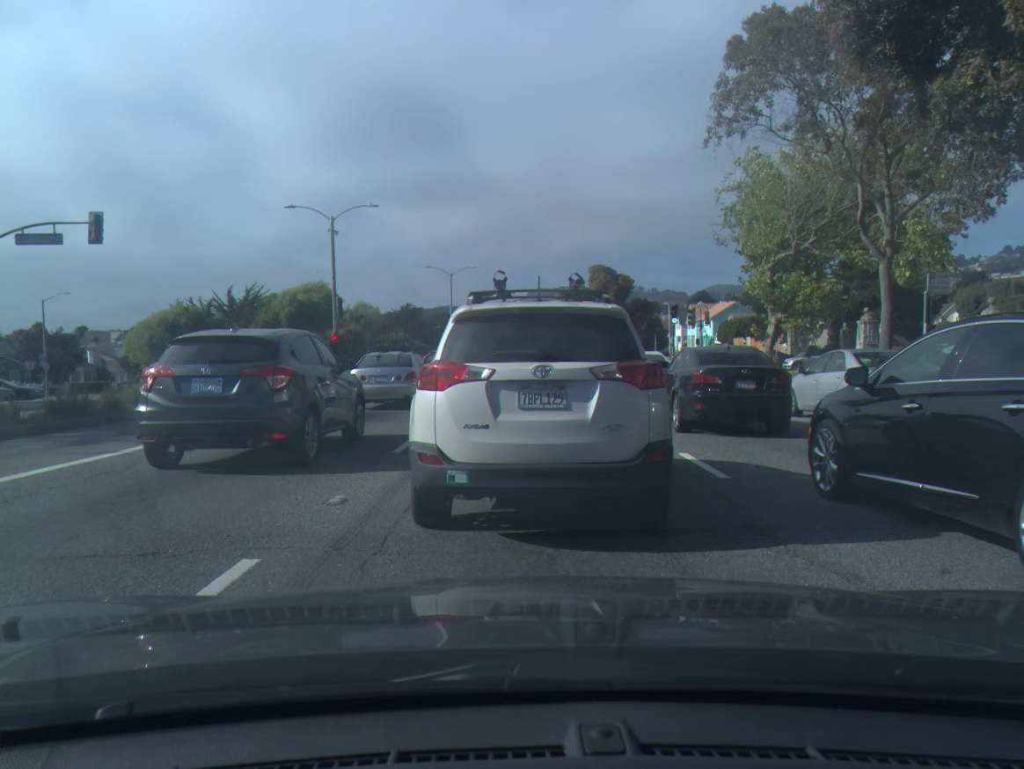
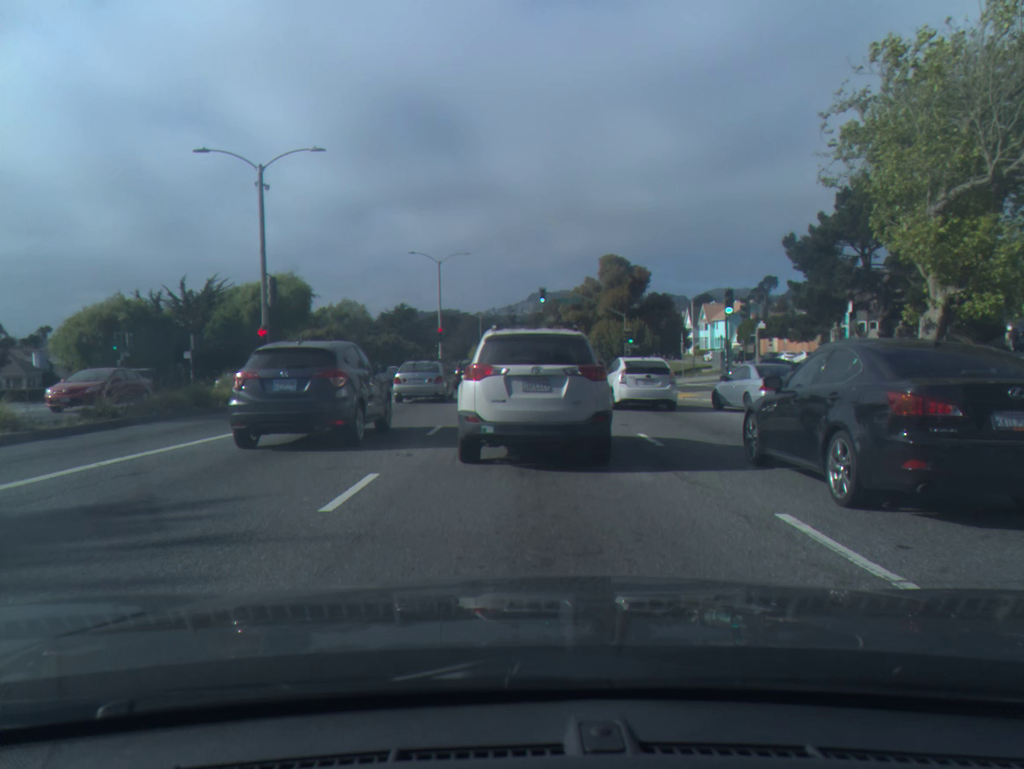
(+0.2, +11.0) m; +1°
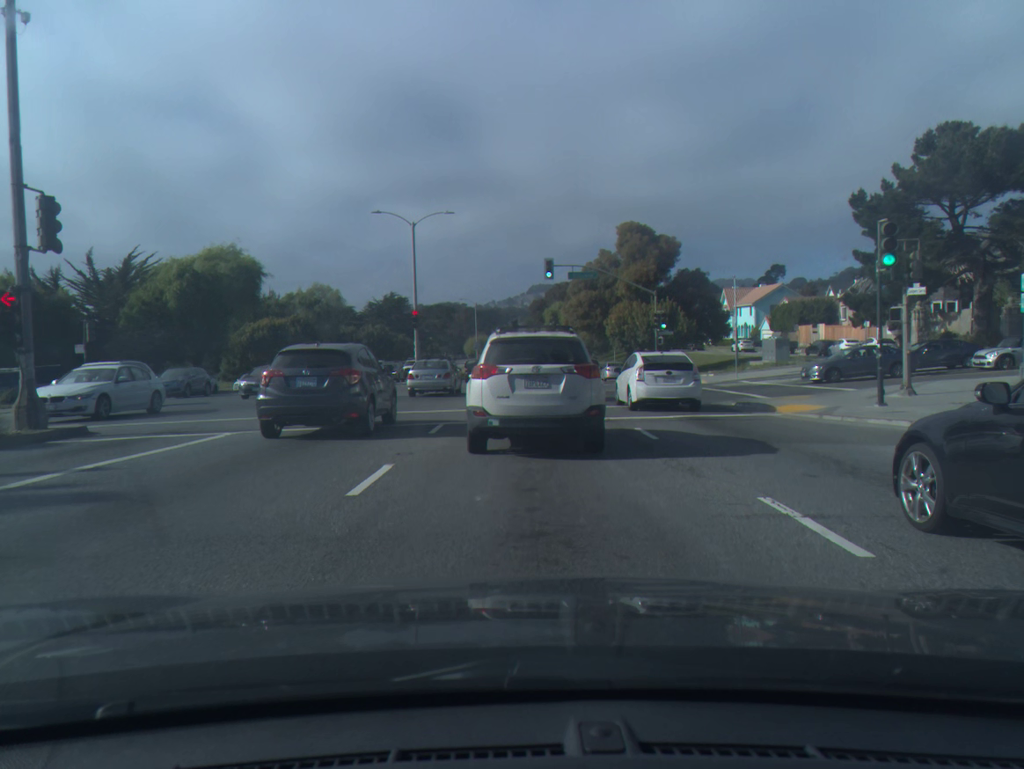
(0.0, +13.5) m; 0°
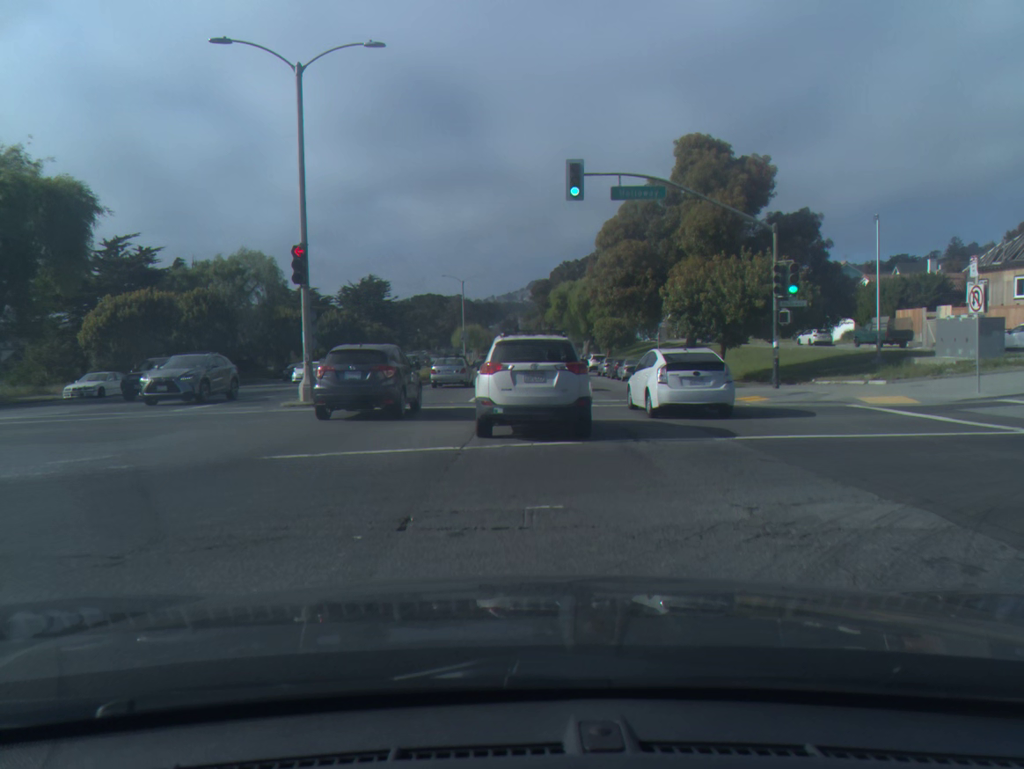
(+0.1, +23.0) m; 0°
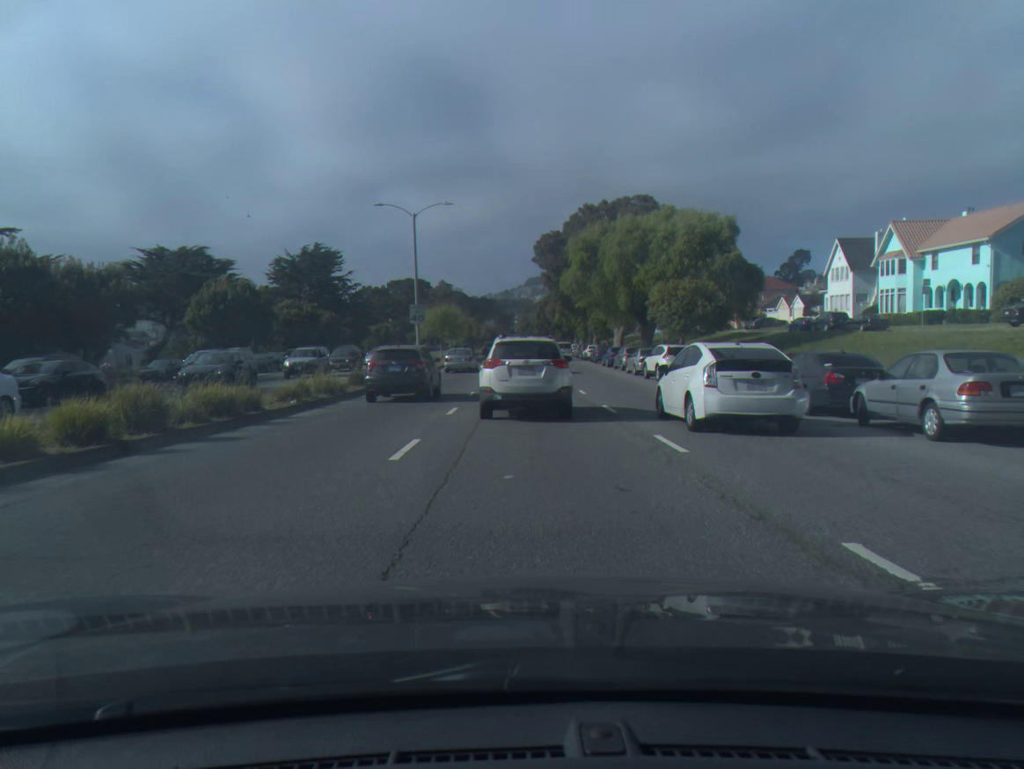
(+0.1, +36.2) m; 0°
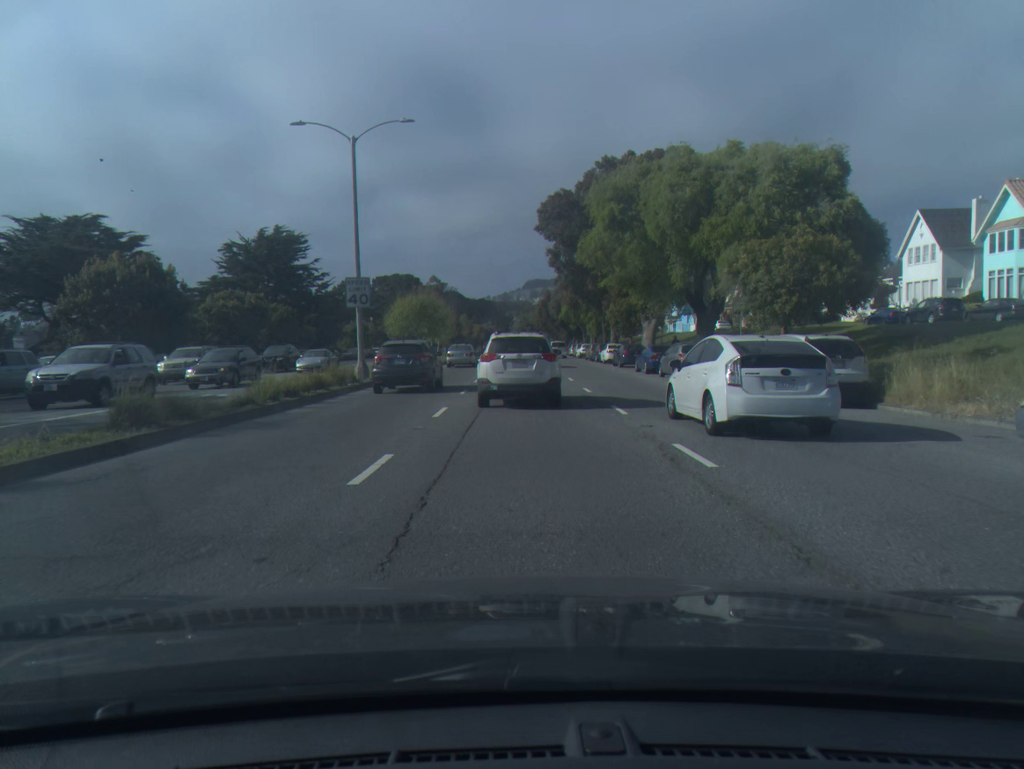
(0.0, +16.5) m; 0°
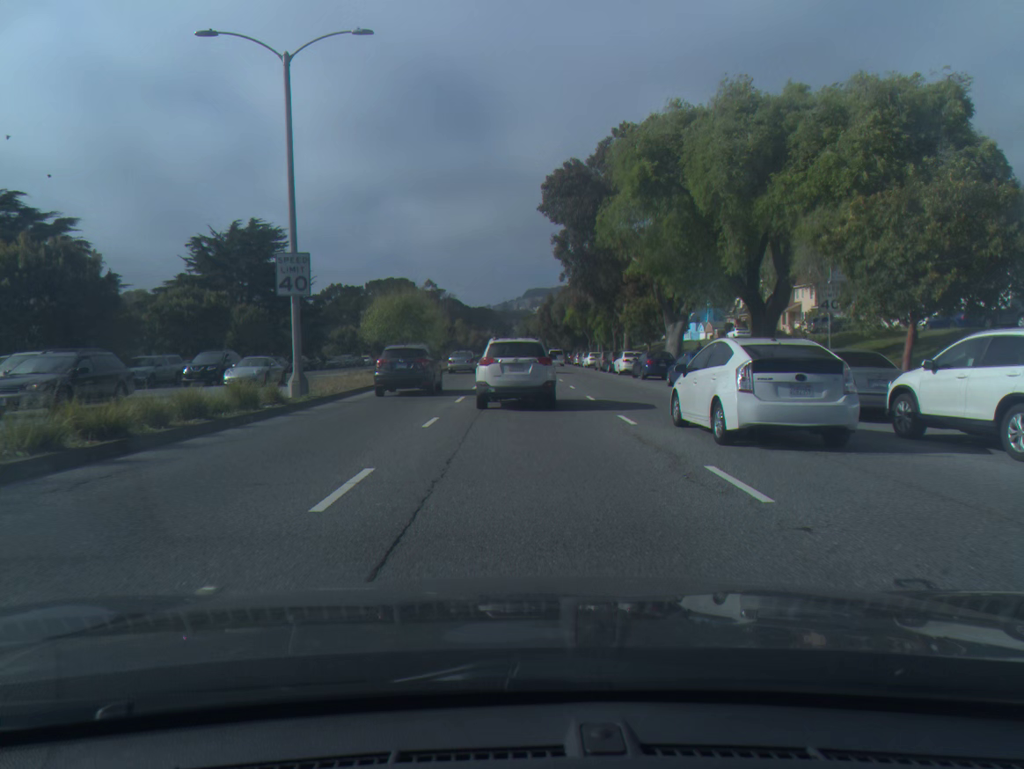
(0.0, +8.7) m; 0°
